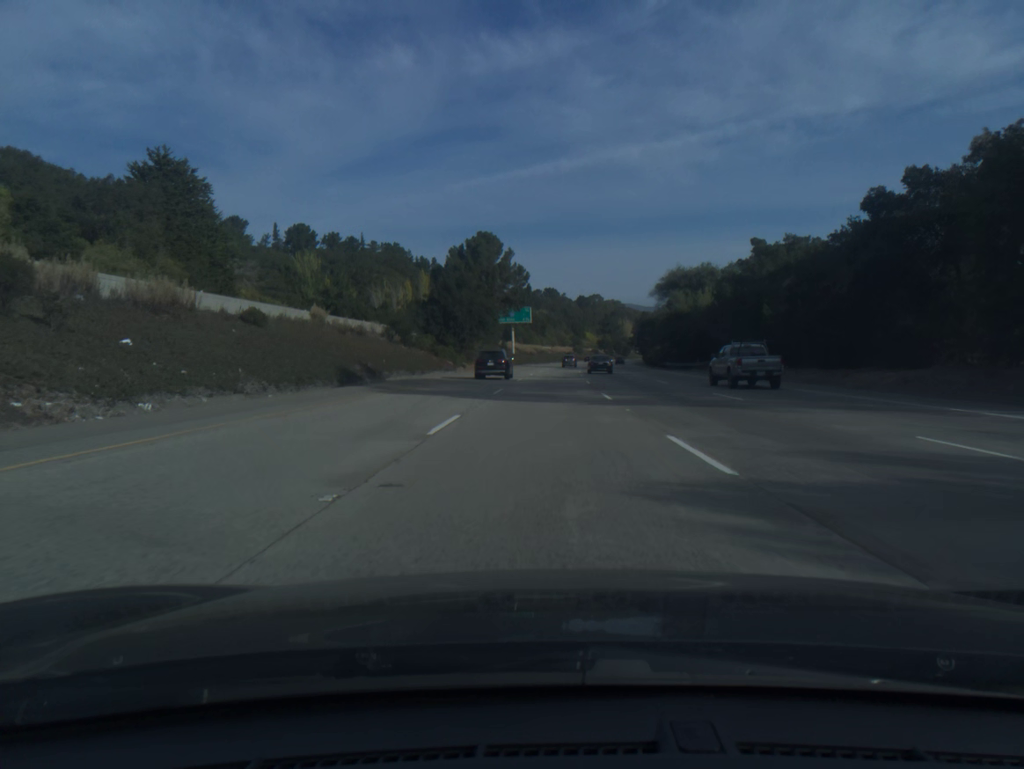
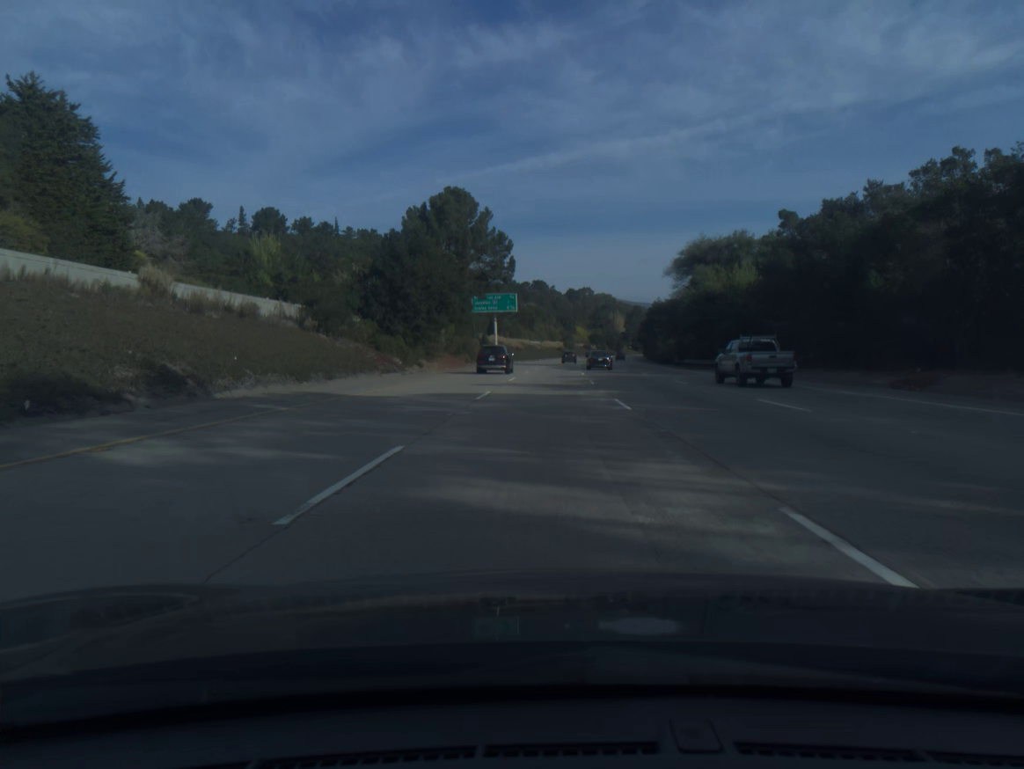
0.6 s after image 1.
(+0.2, +20.6) m; +1°
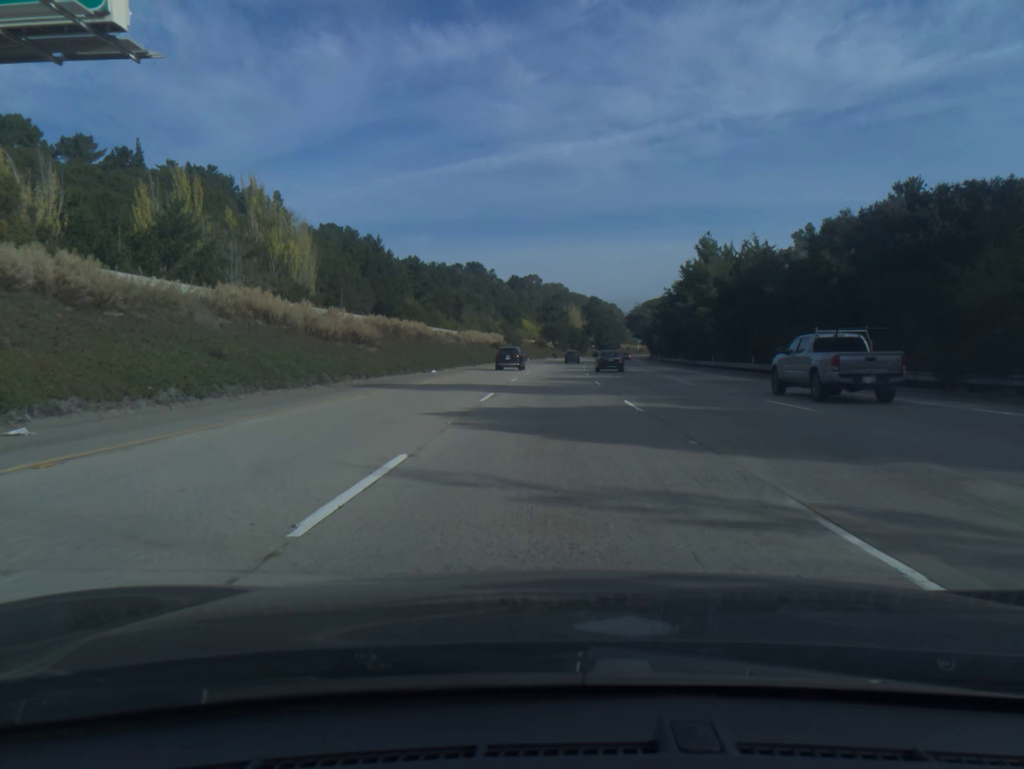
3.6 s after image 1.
(+3.4, +103.0) m; +4°
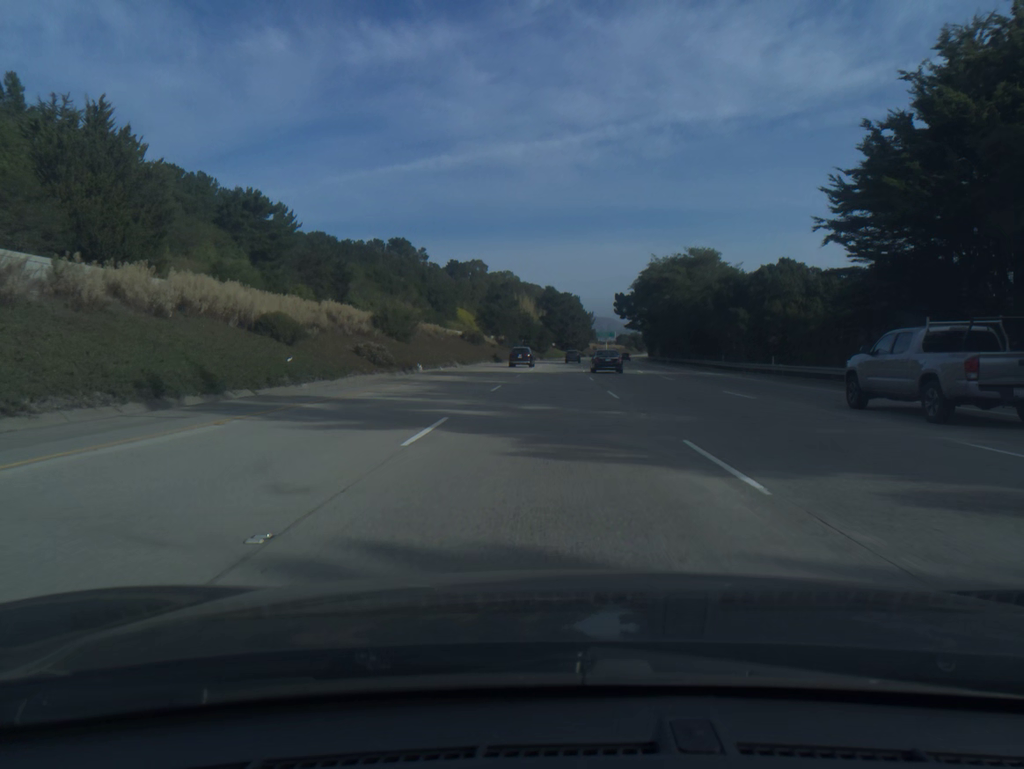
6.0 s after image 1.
(+2.5, +82.5) m; +4°
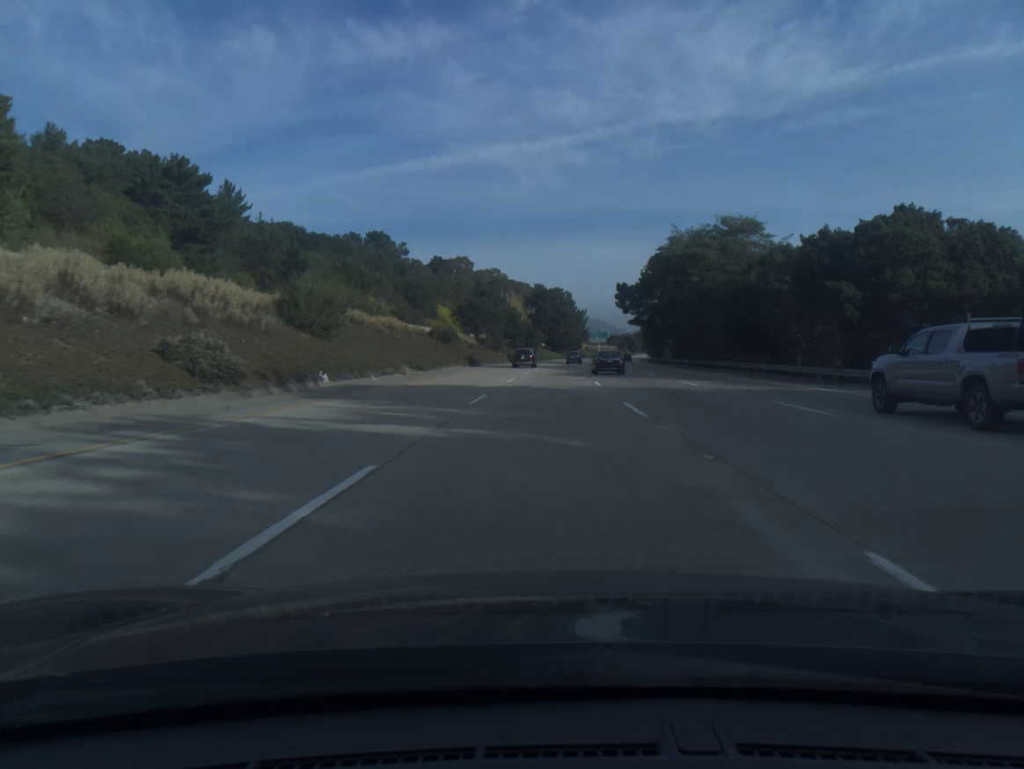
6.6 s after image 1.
(+0.2, +20.6) m; +1°
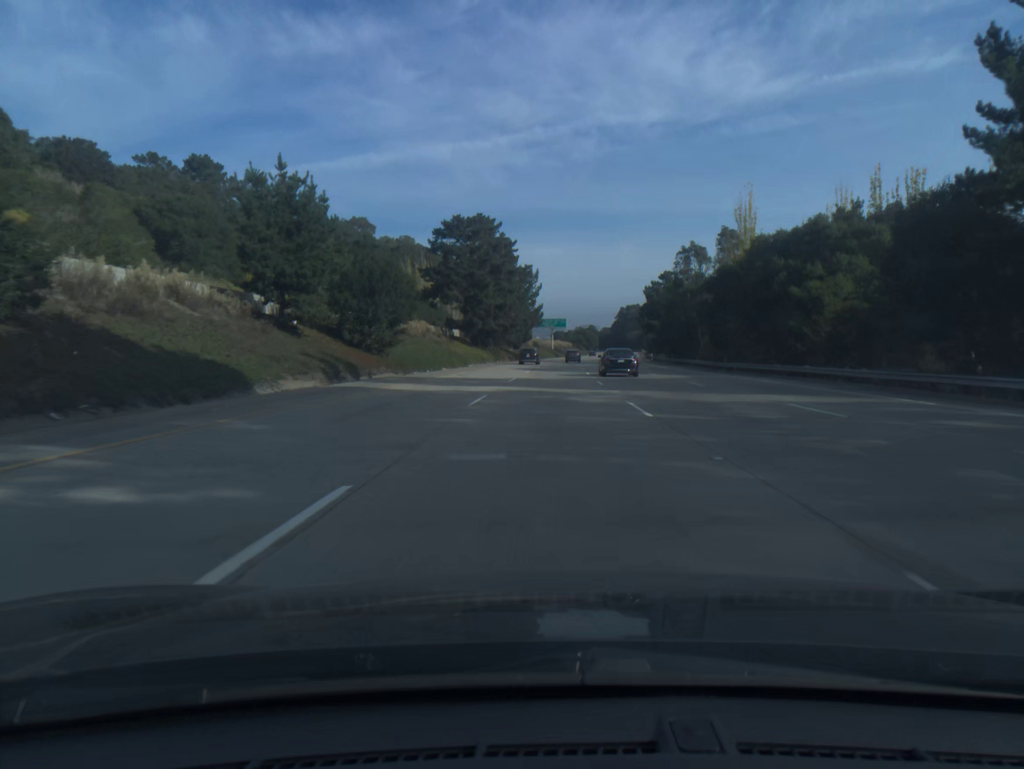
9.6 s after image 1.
(+3.8, +103.2) m; +4°
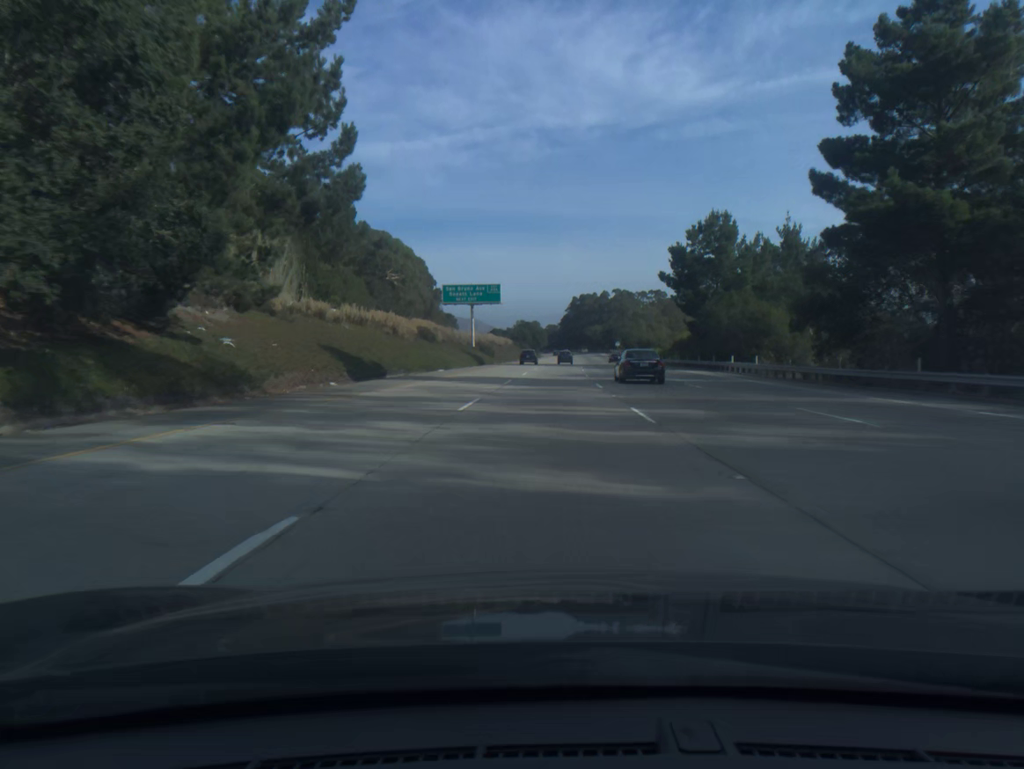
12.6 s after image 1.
(+4.0, +103.3) m; +4°
